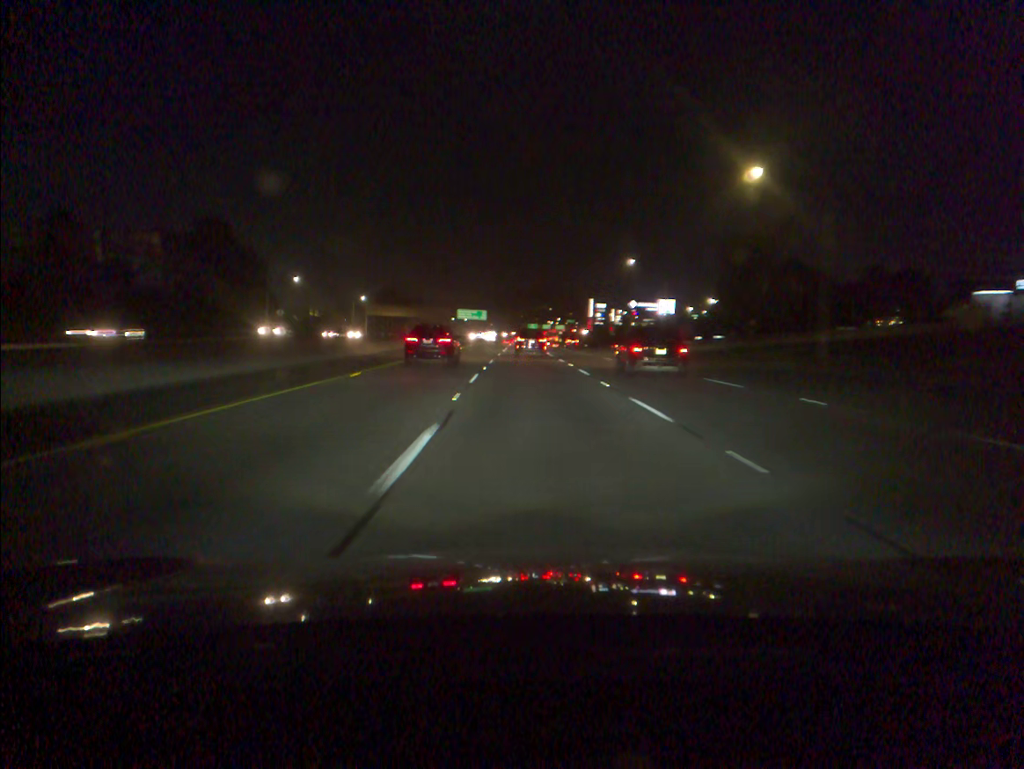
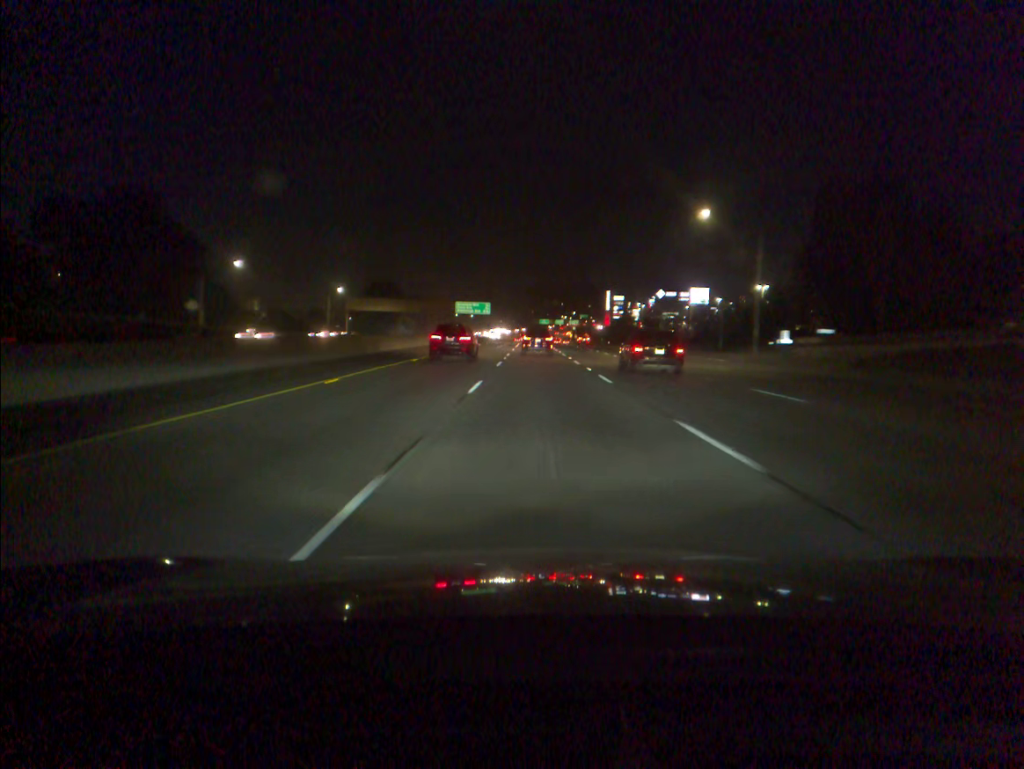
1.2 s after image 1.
(-0.5, +33.4) m; -1°
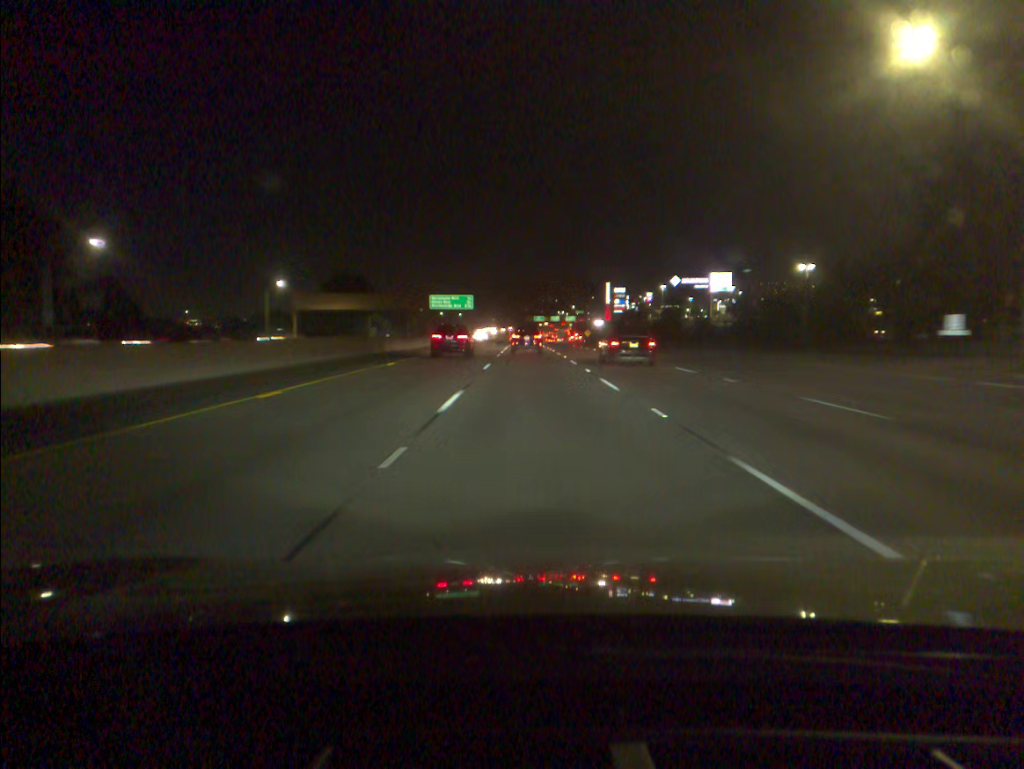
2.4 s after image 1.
(+0.1, +33.2) m; 0°
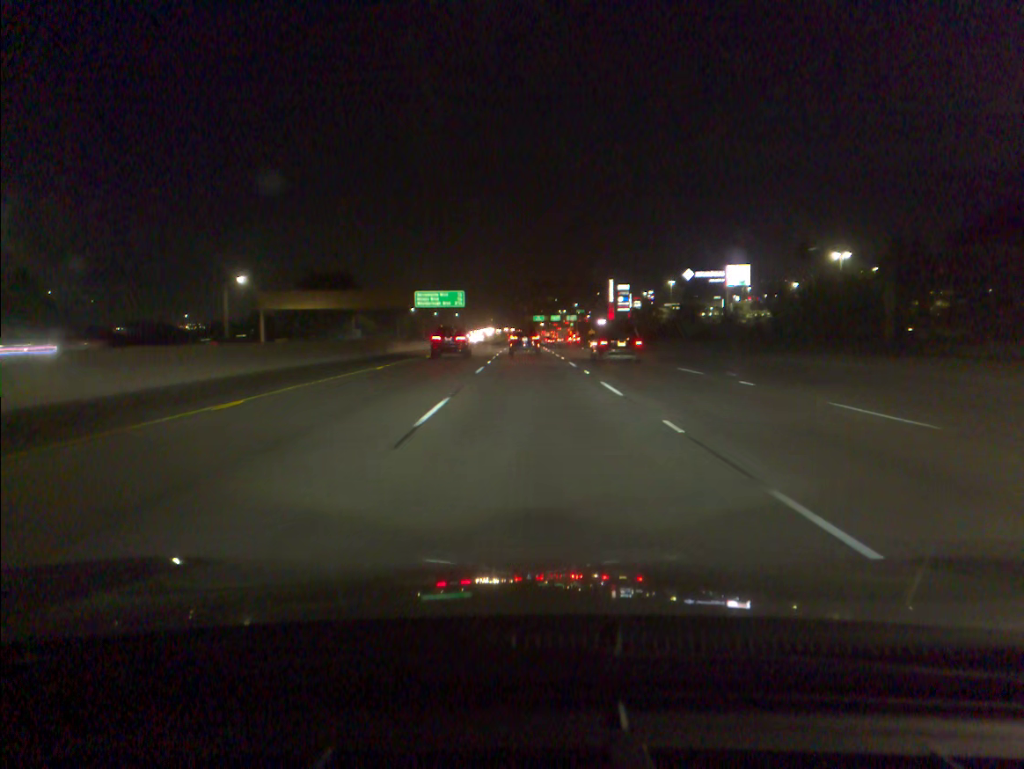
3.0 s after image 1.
(0.0, +16.5) m; 0°
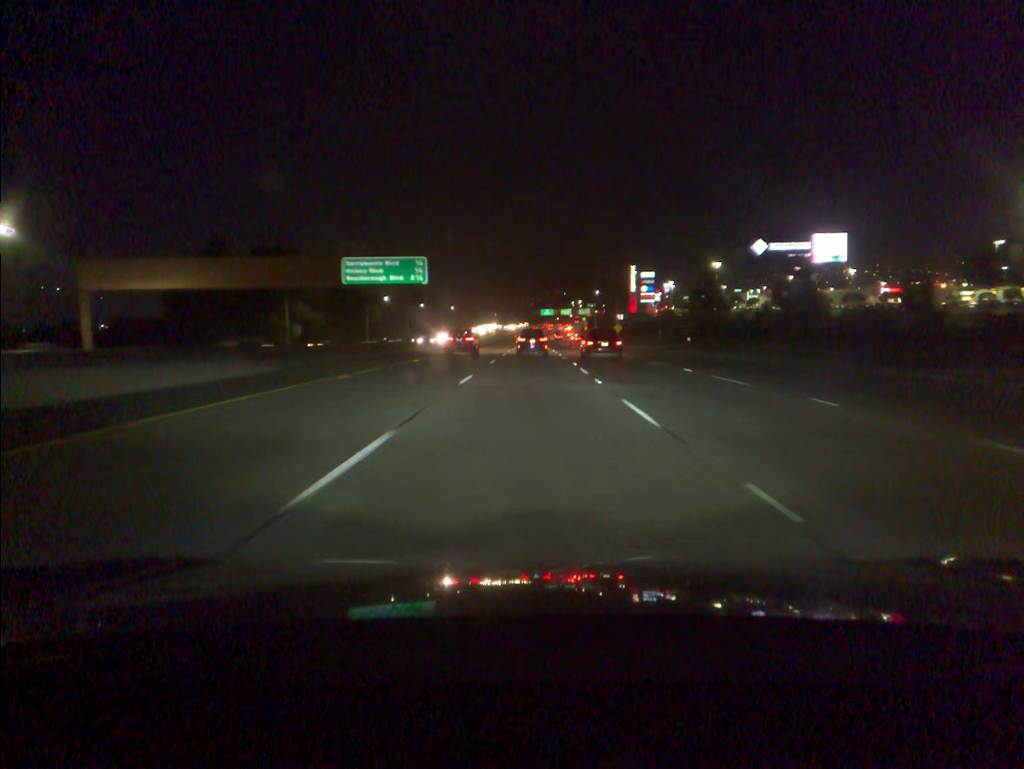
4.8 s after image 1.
(-0.3, +49.1) m; -1°
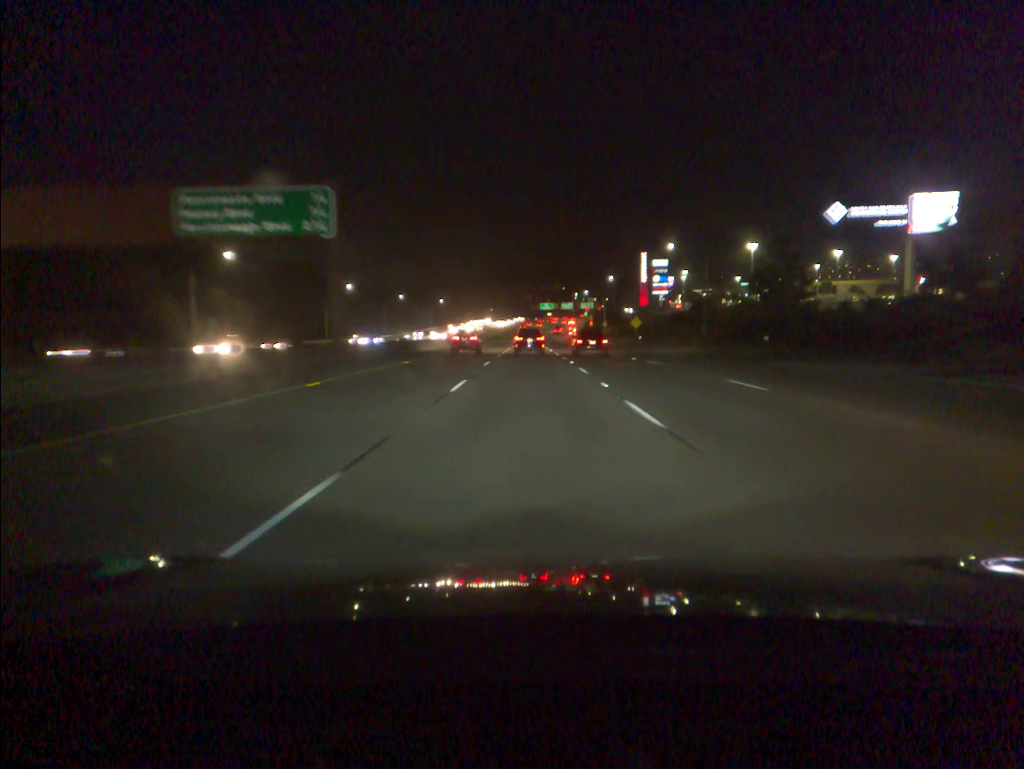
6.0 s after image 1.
(+0.1, +32.4) m; 0°
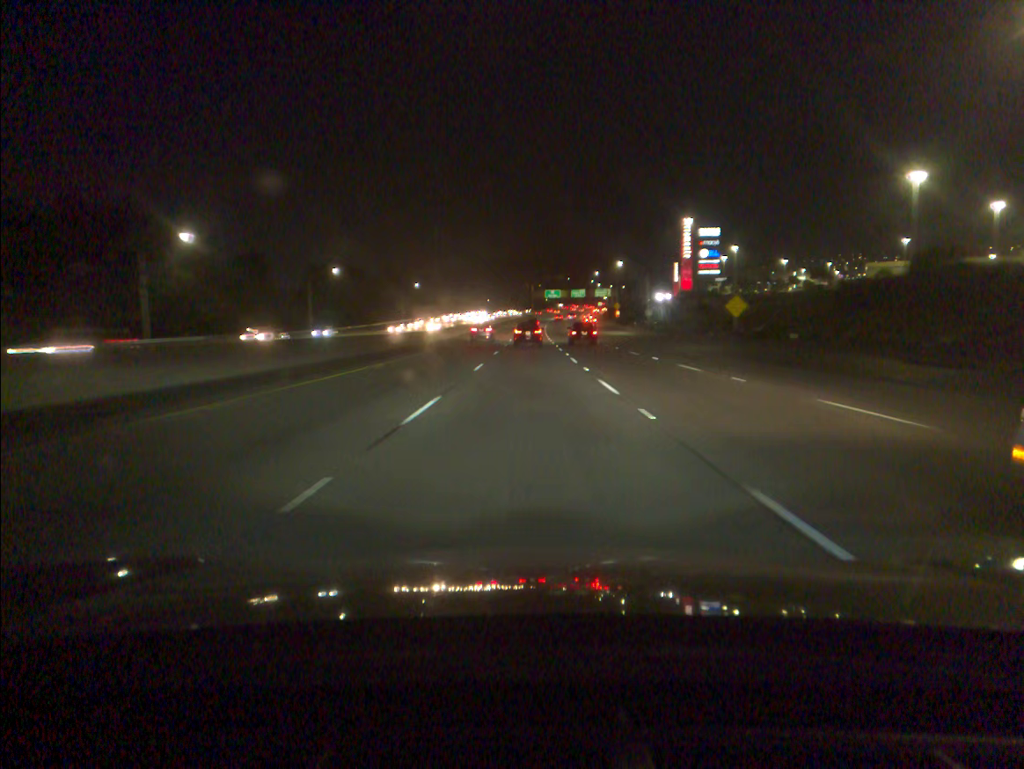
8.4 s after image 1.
(-0.2, +64.7) m; 0°
